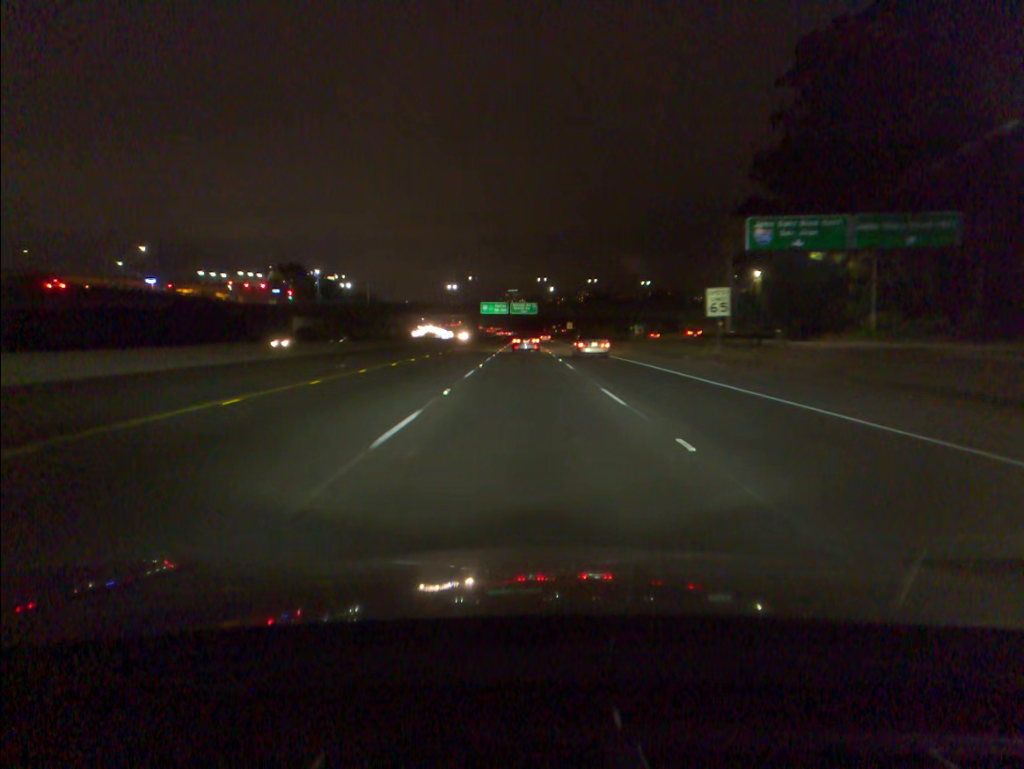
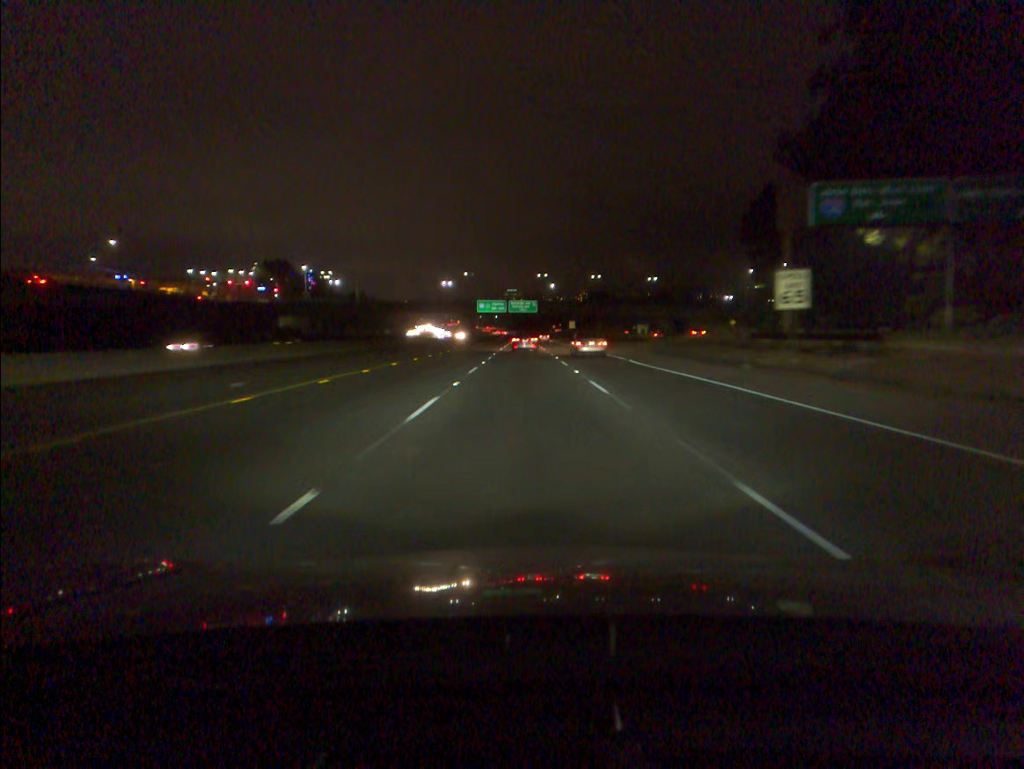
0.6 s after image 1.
(0.0, +12.0) m; 0°
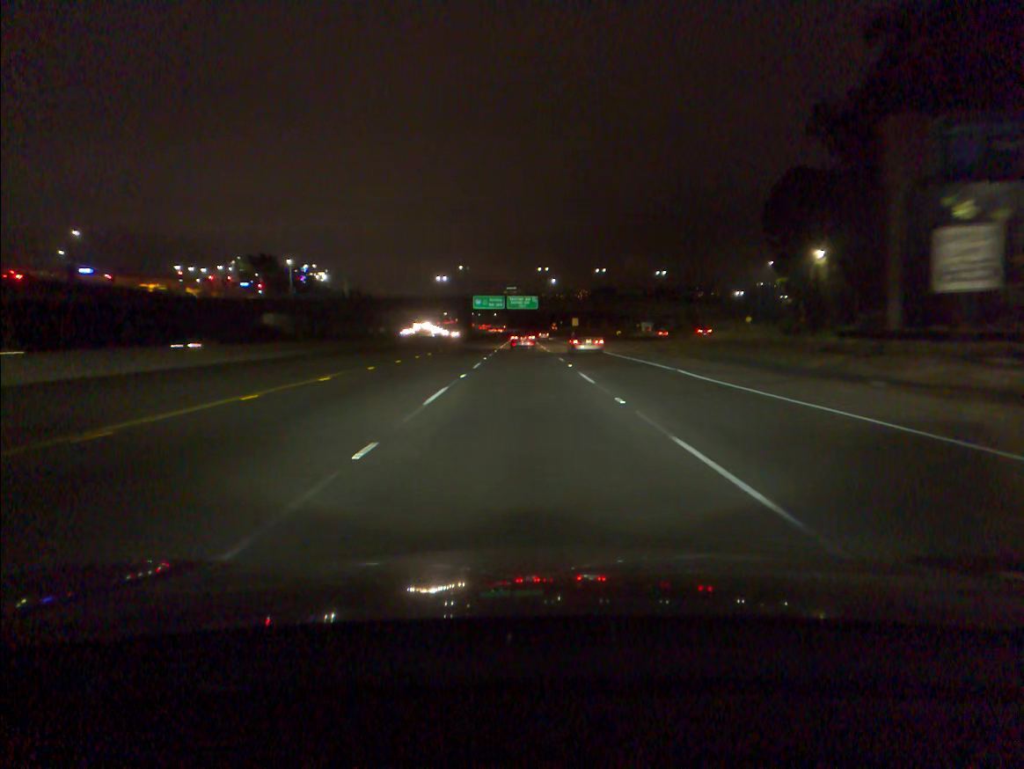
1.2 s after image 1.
(0.0, +12.1) m; 0°
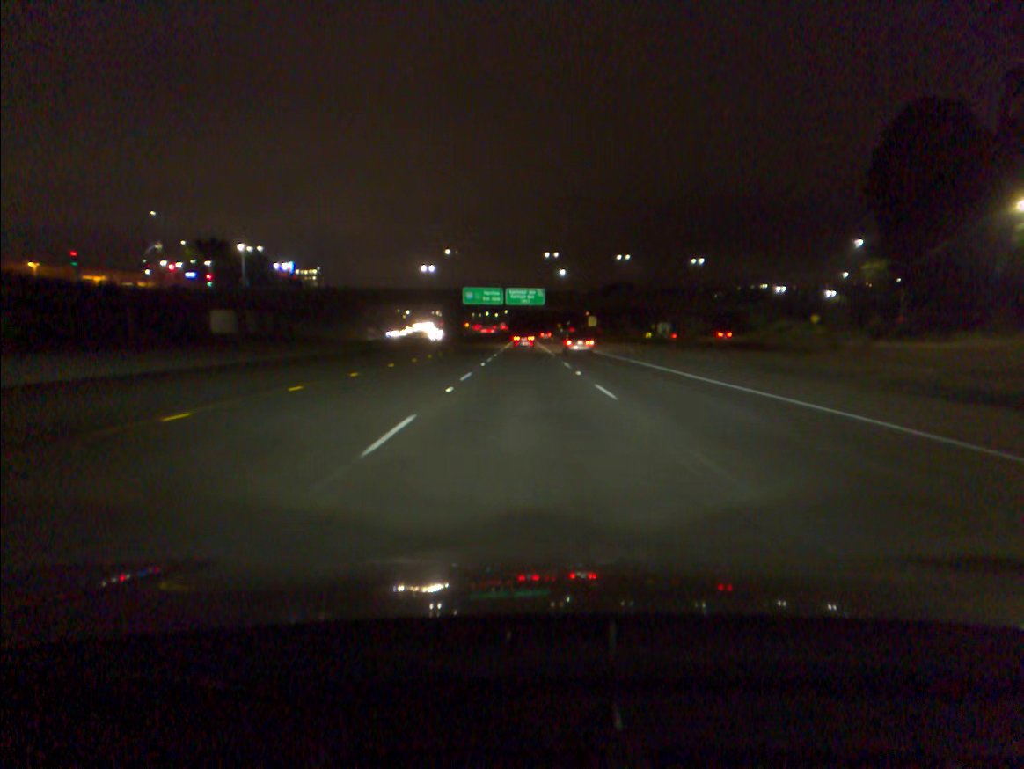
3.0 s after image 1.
(0.0, +35.8) m; 0°
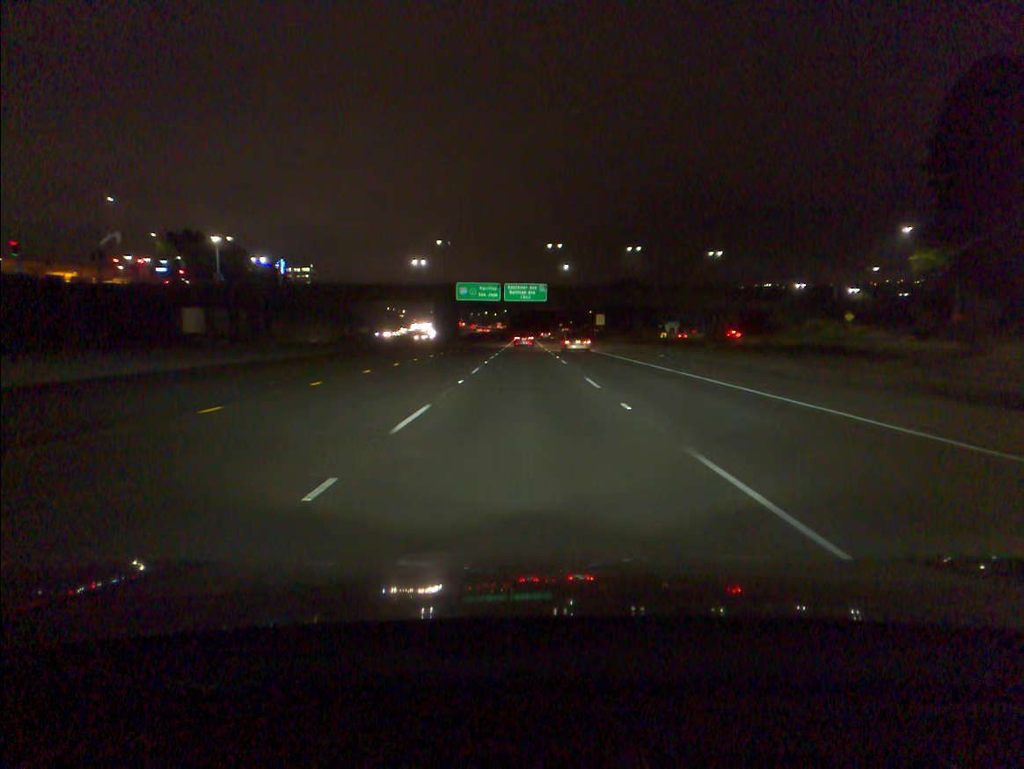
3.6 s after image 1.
(0.0, +11.8) m; 0°
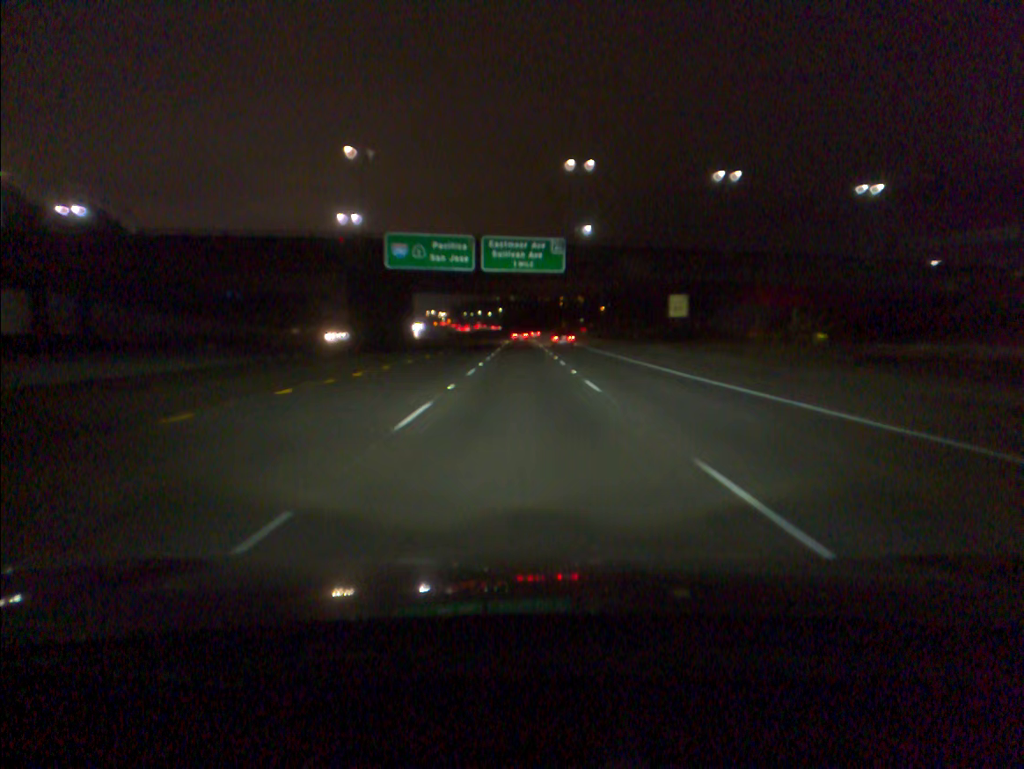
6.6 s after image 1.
(+0.1, +60.2) m; 0°
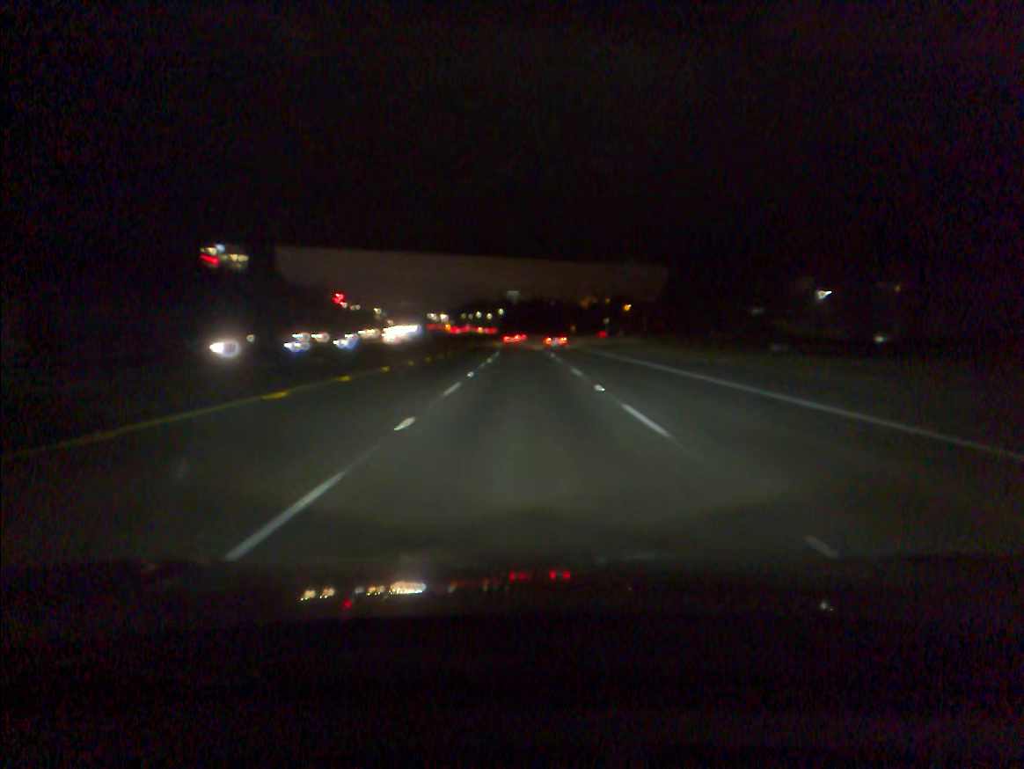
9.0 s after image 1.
(-0.1, +51.7) m; 0°
